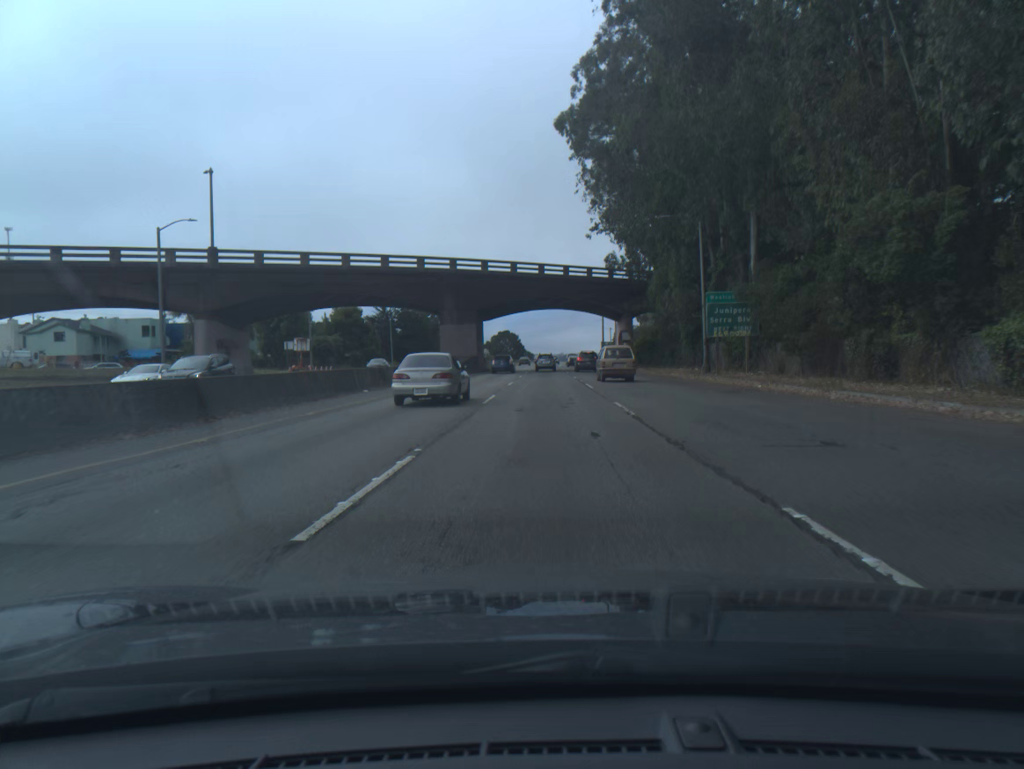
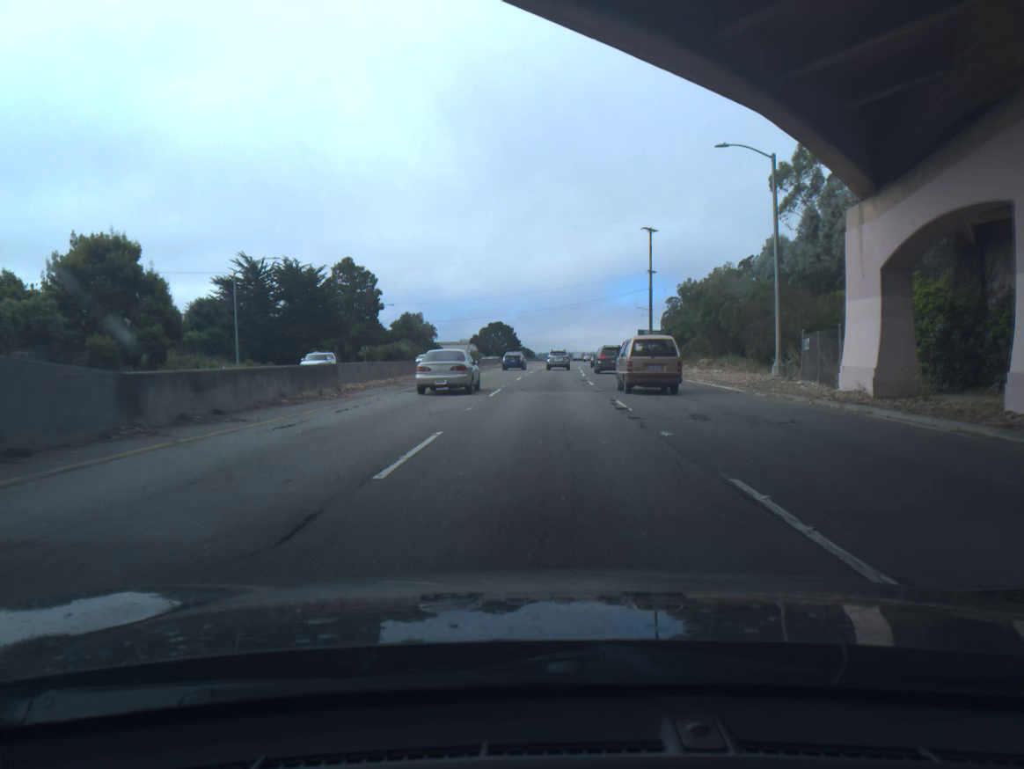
(0.0, +72.0) m; 0°
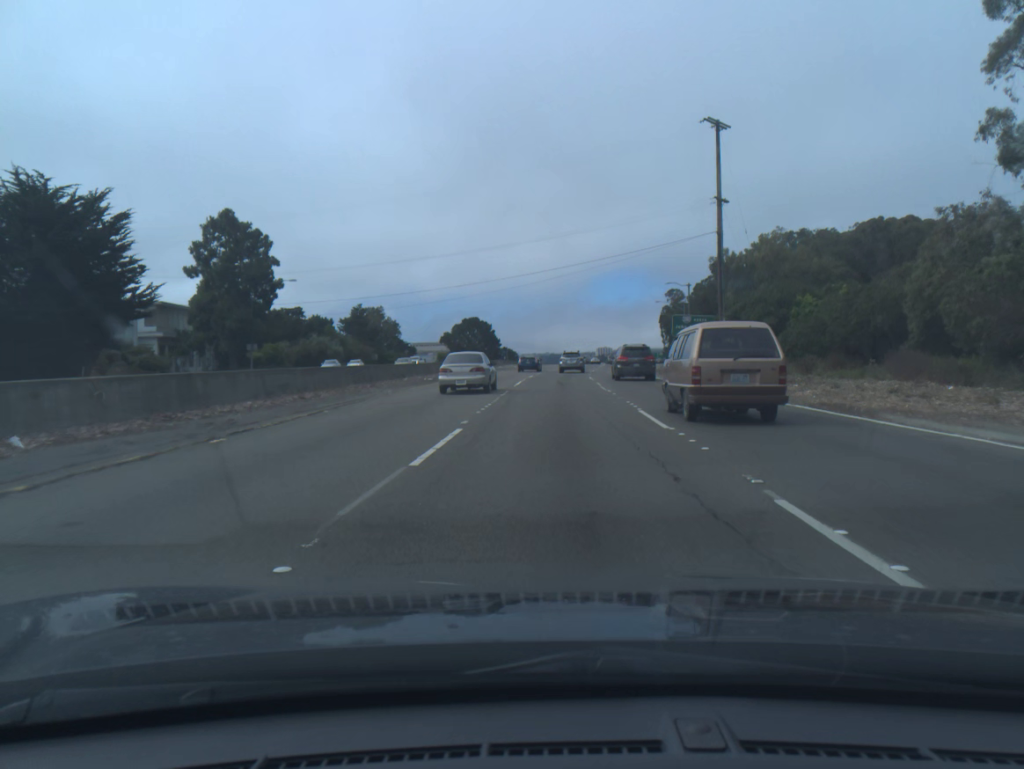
(+0.3, +42.5) m; +1°
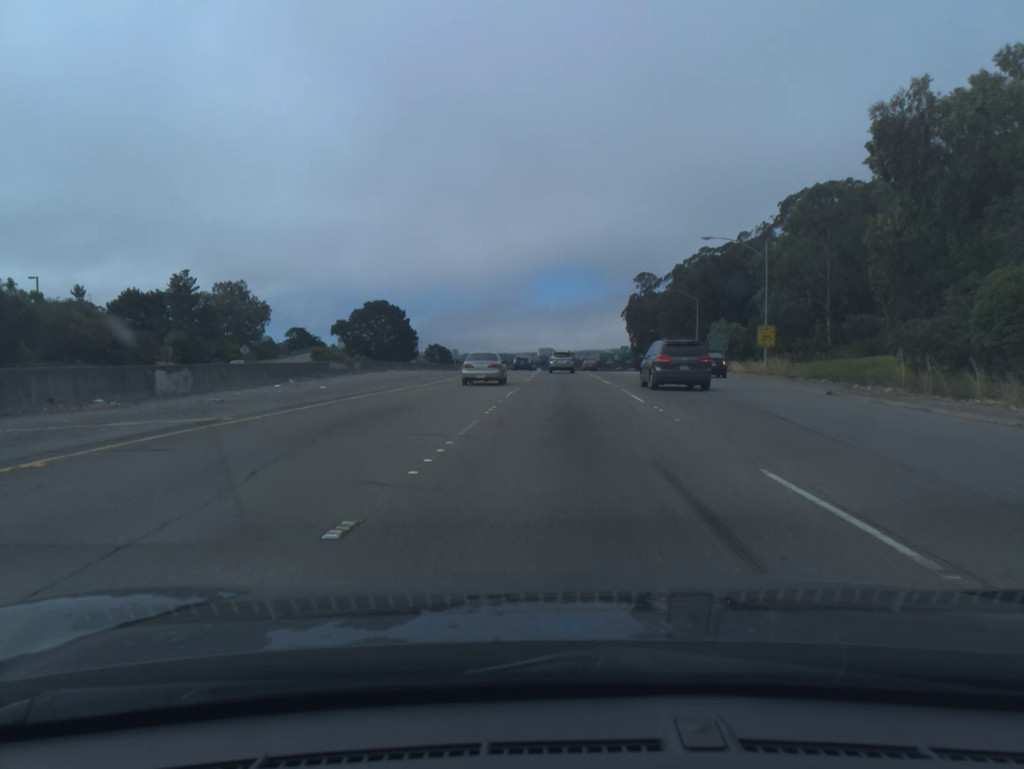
(+2.1, +69.2) m; +4°
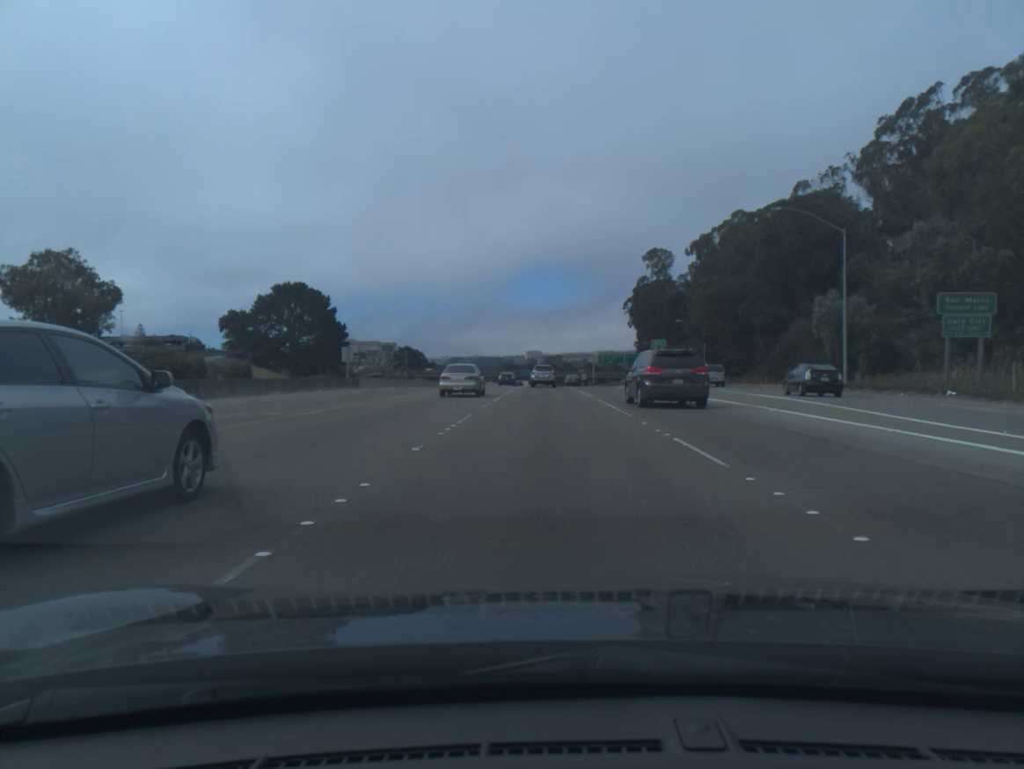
(+1.1, +55.6) m; +1°
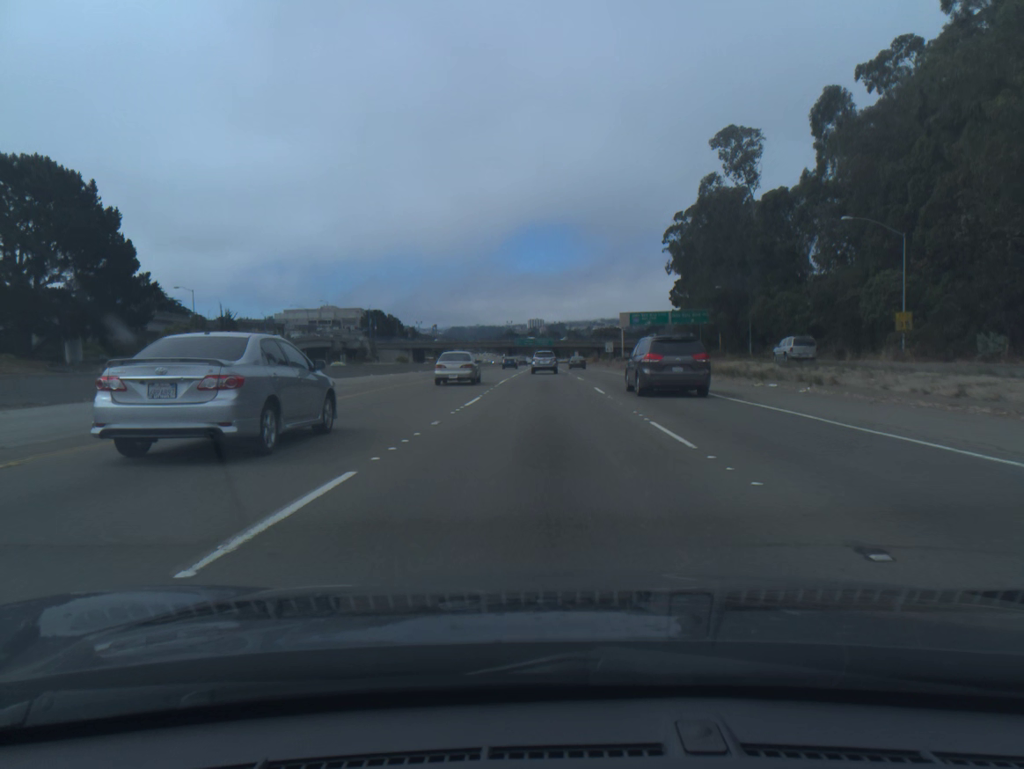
(-0.4, +70.6) m; 0°
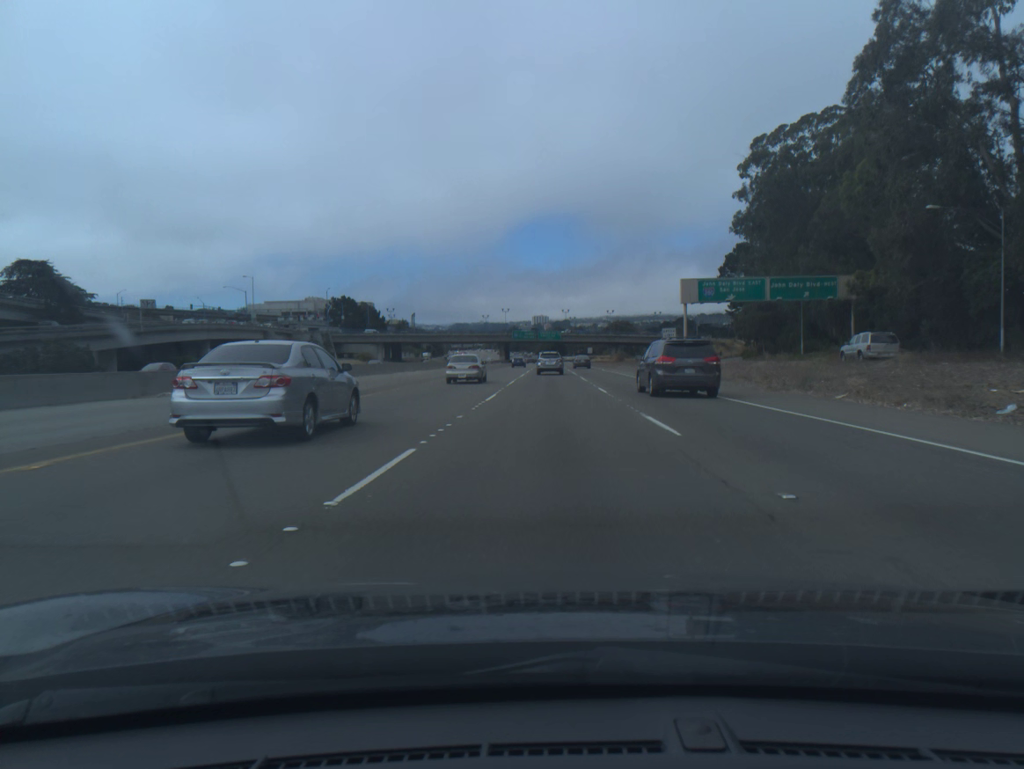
(-0.2, +56.7) m; 0°
